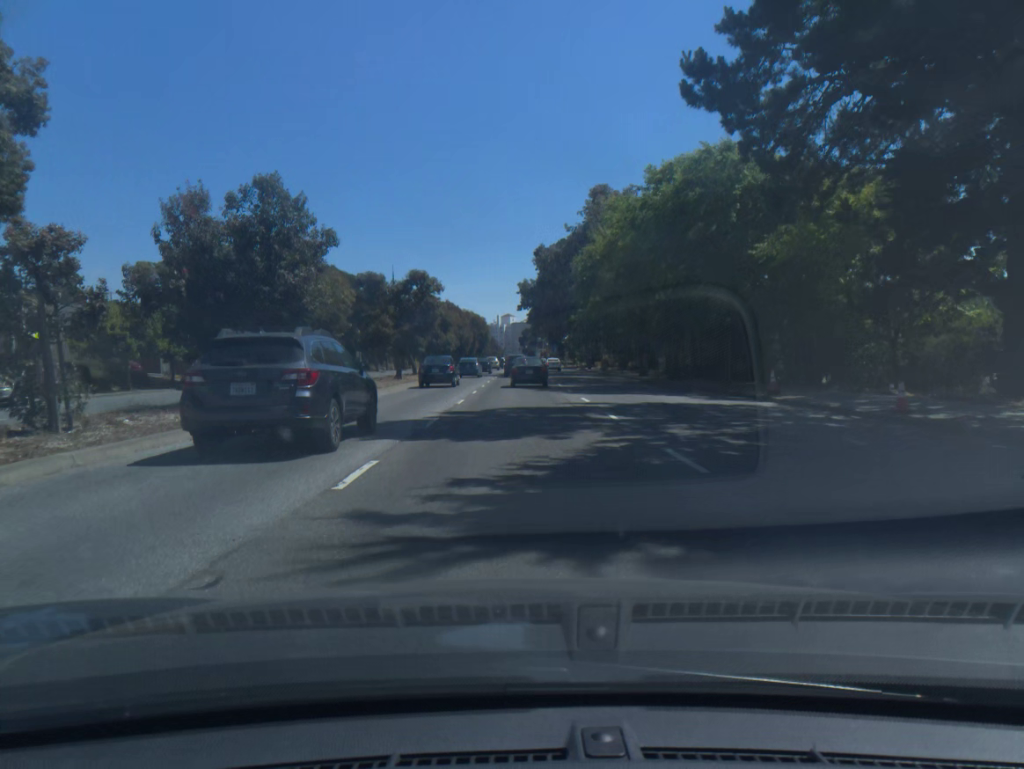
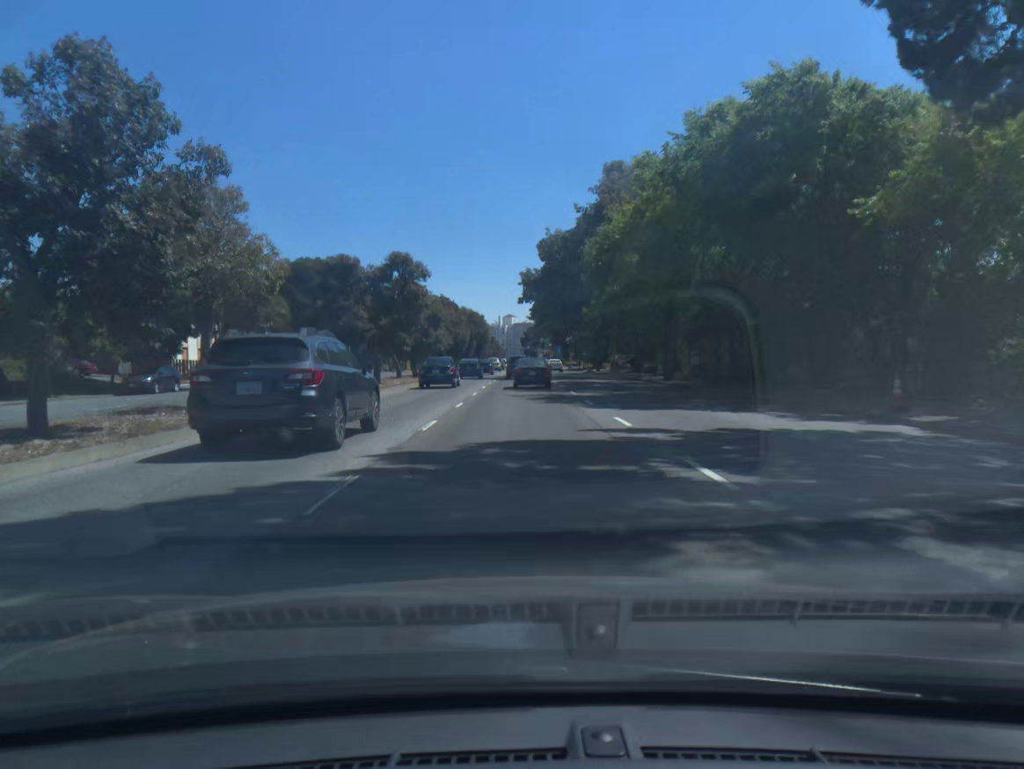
(0.0, +8.4) m; 0°
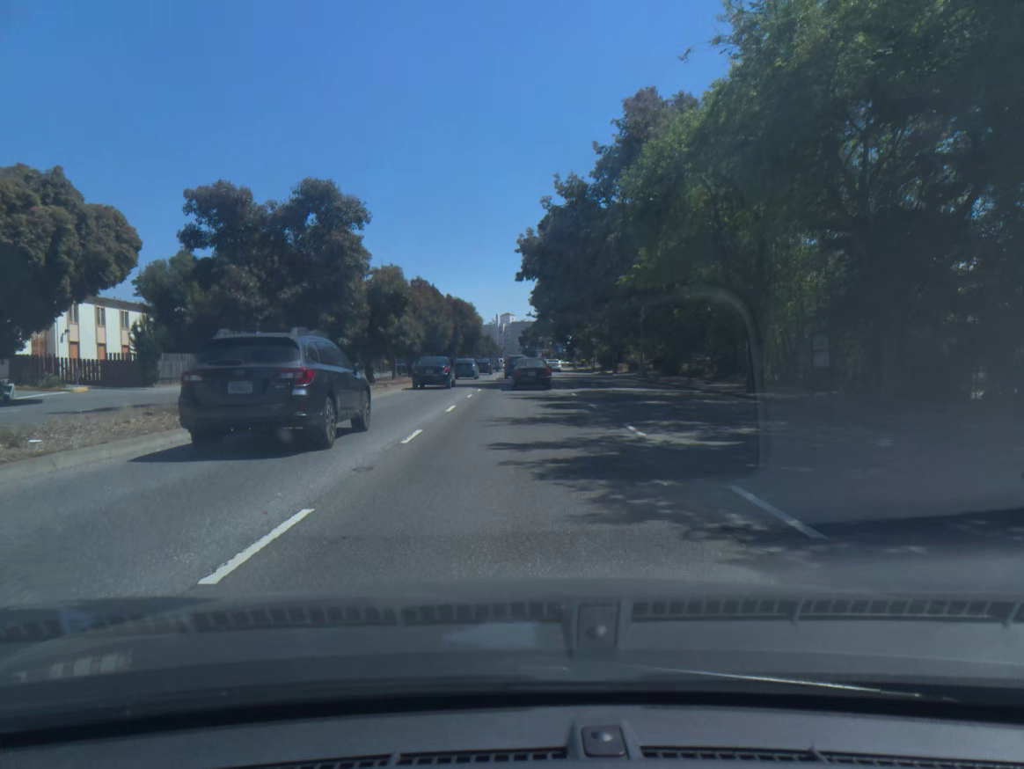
(0.0, +16.6) m; 0°
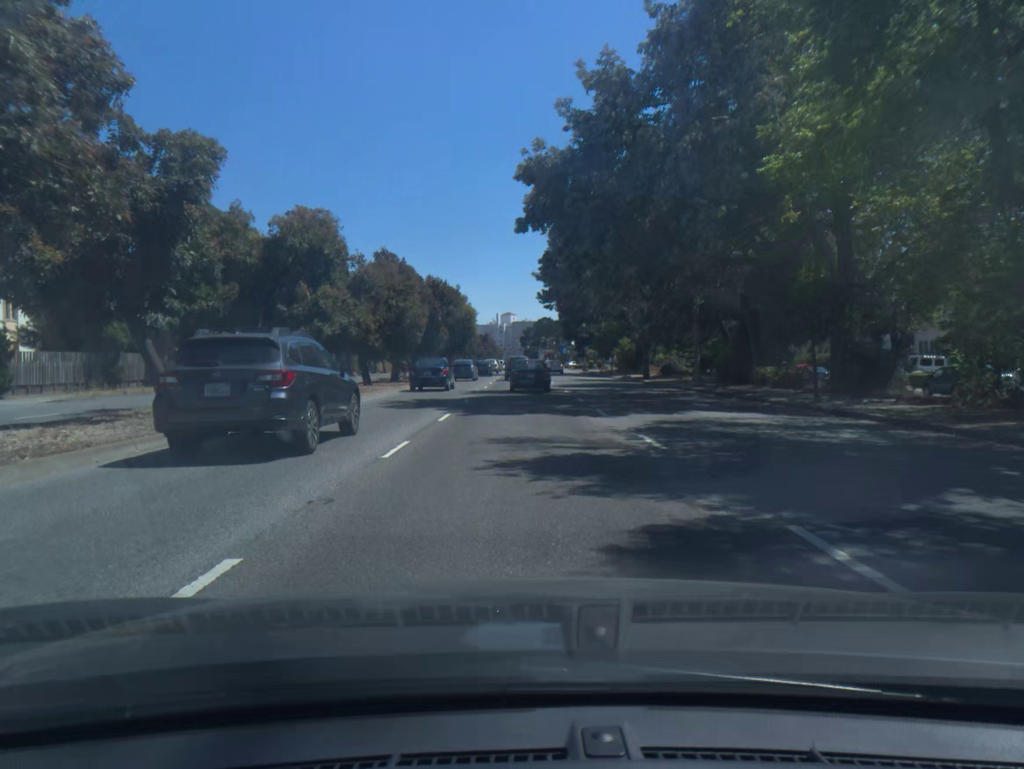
(0.0, +16.3) m; 0°
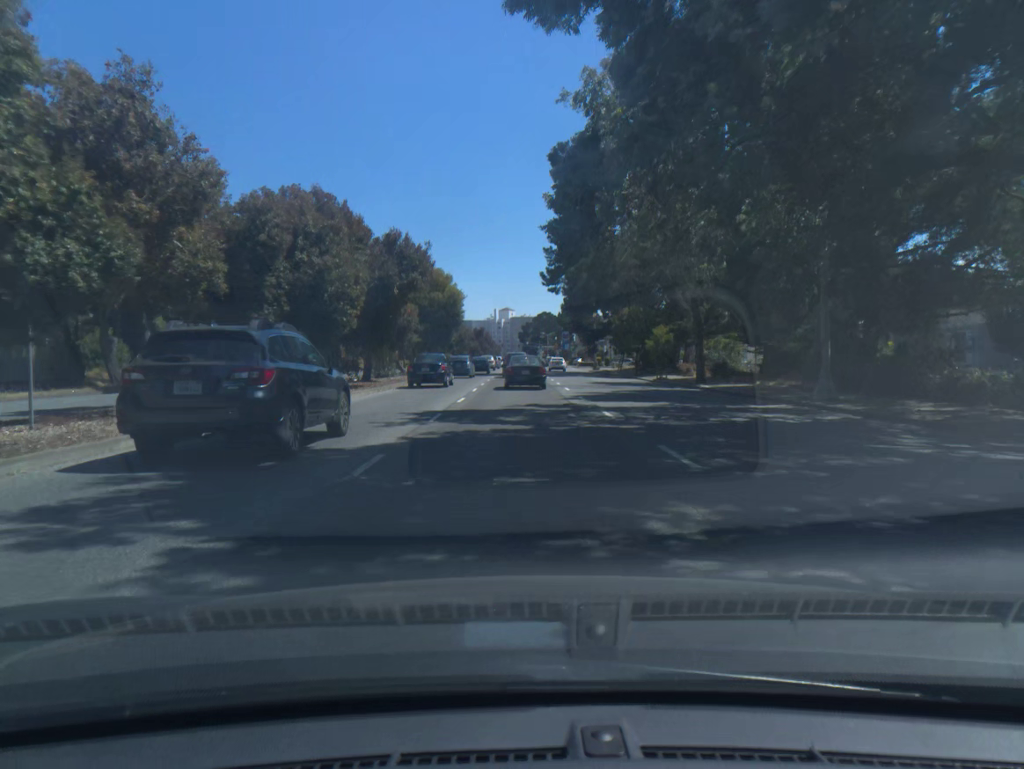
(0.0, +16.1) m; 0°
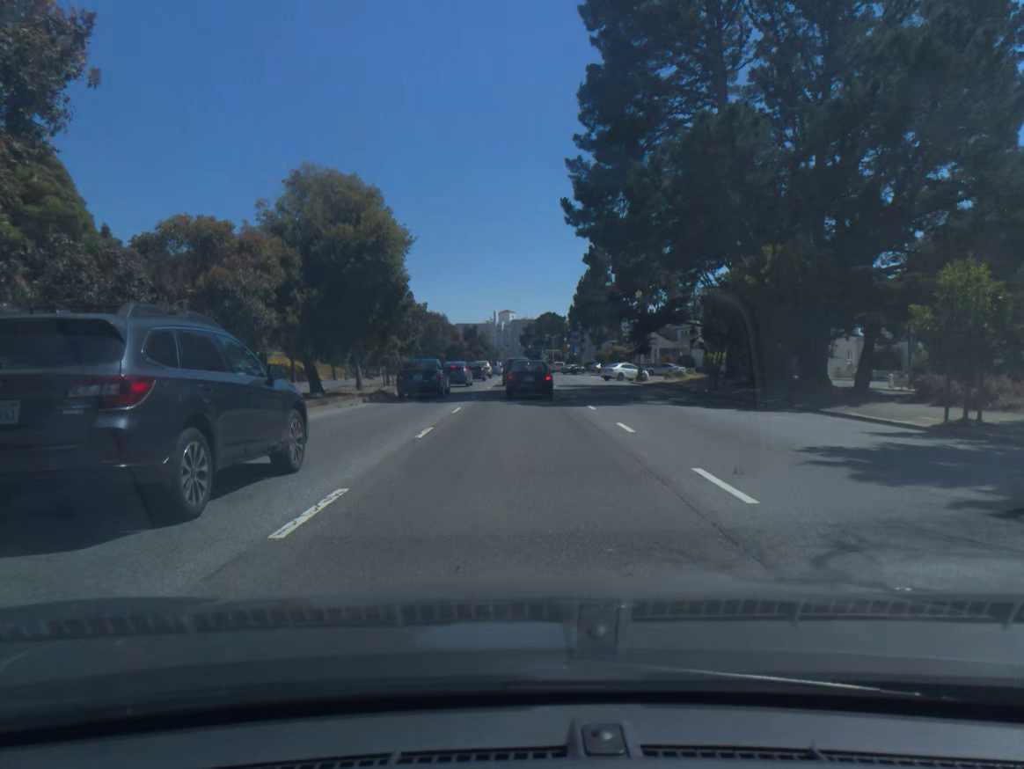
(0.0, +31.3) m; 0°
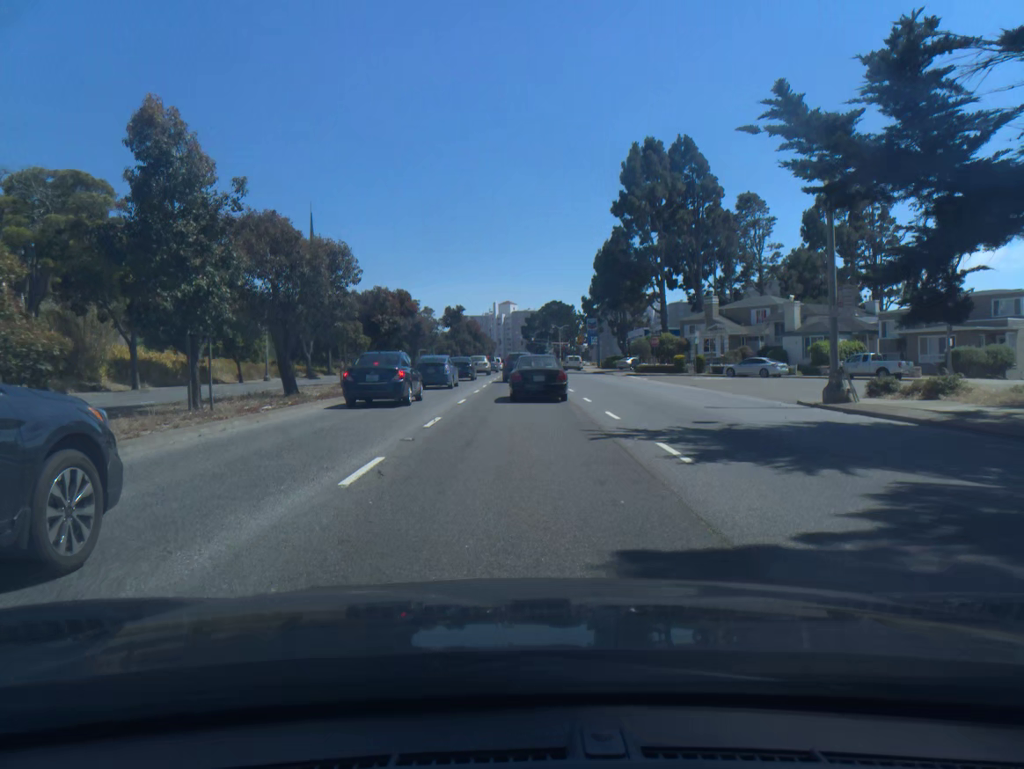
(0.0, +34.5) m; 0°
